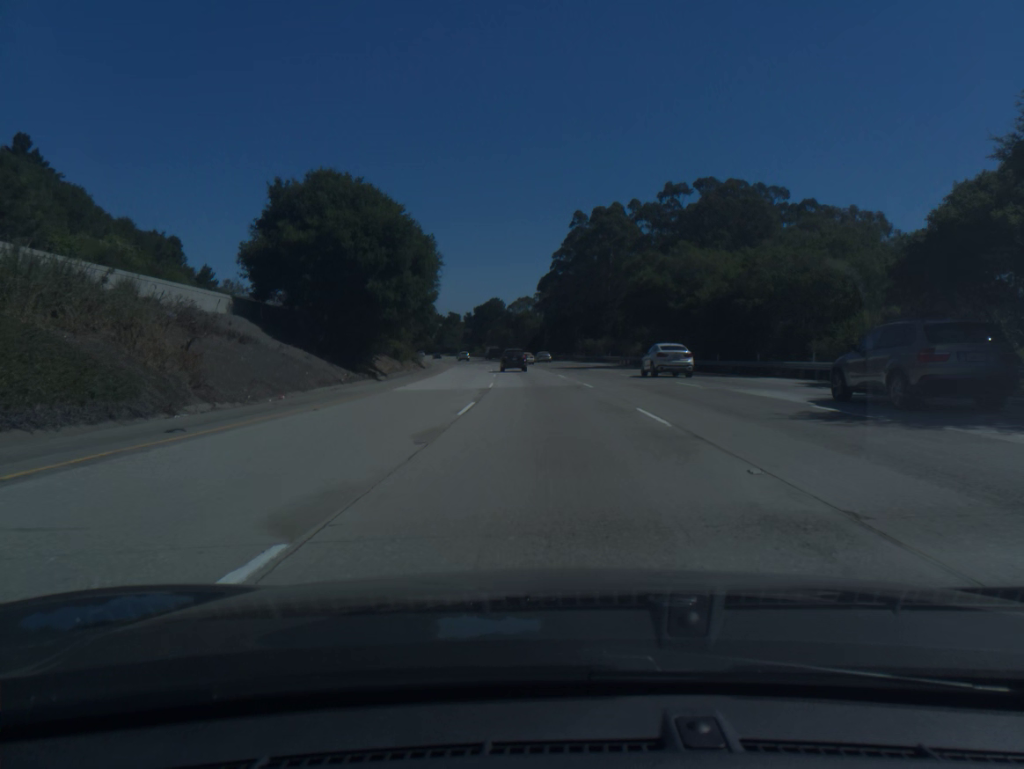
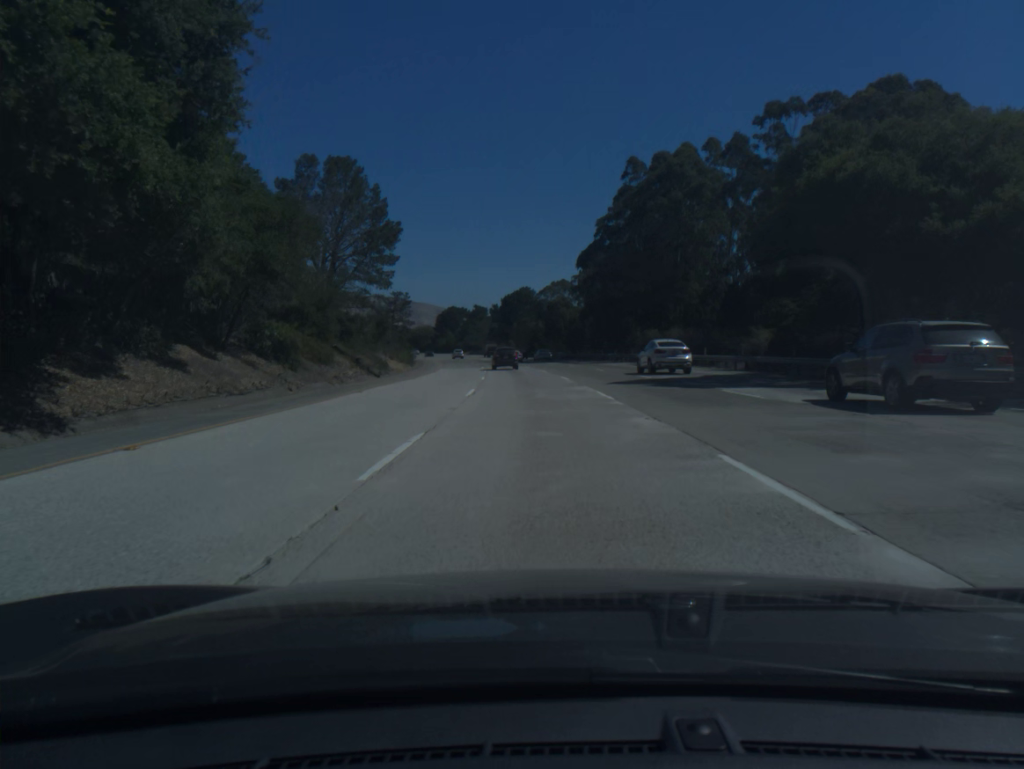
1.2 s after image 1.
(-0.7, +37.2) m; -2°
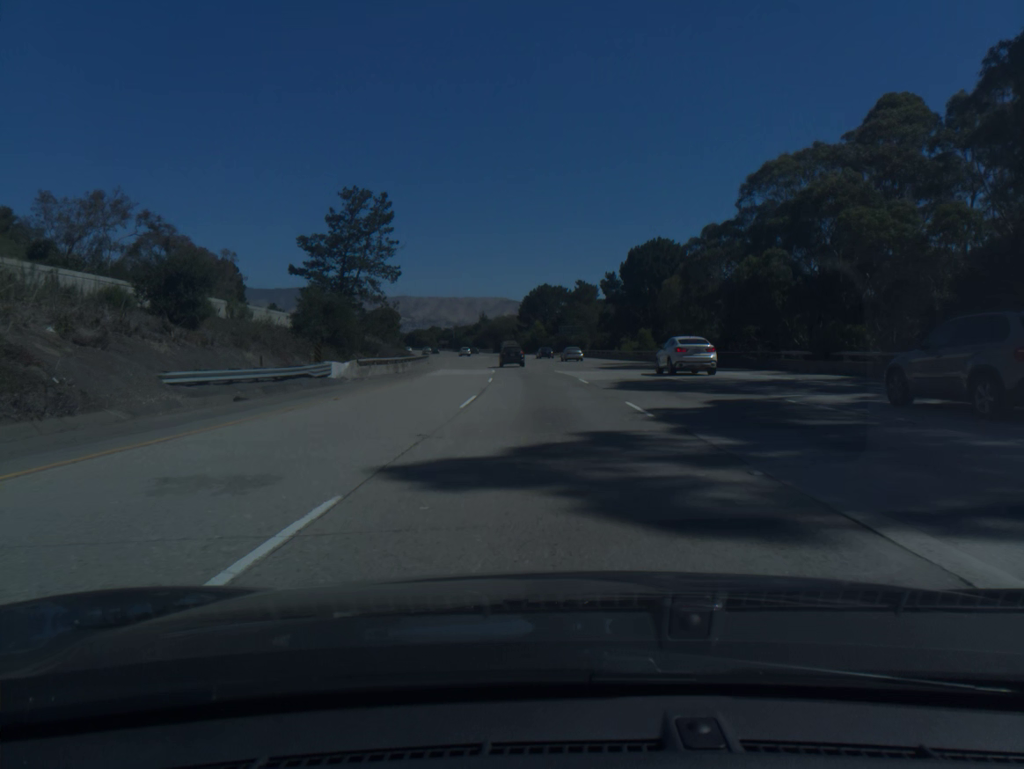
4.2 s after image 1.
(-6.8, +92.5) m; -8°
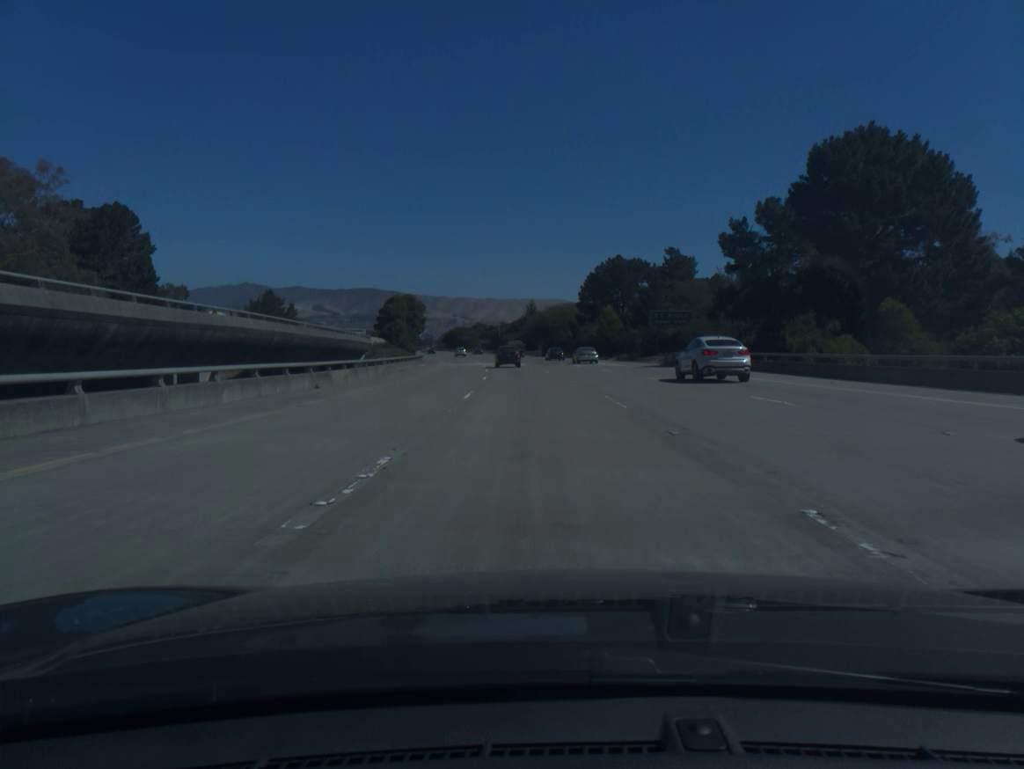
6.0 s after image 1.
(-2.0, +55.9) m; -4°
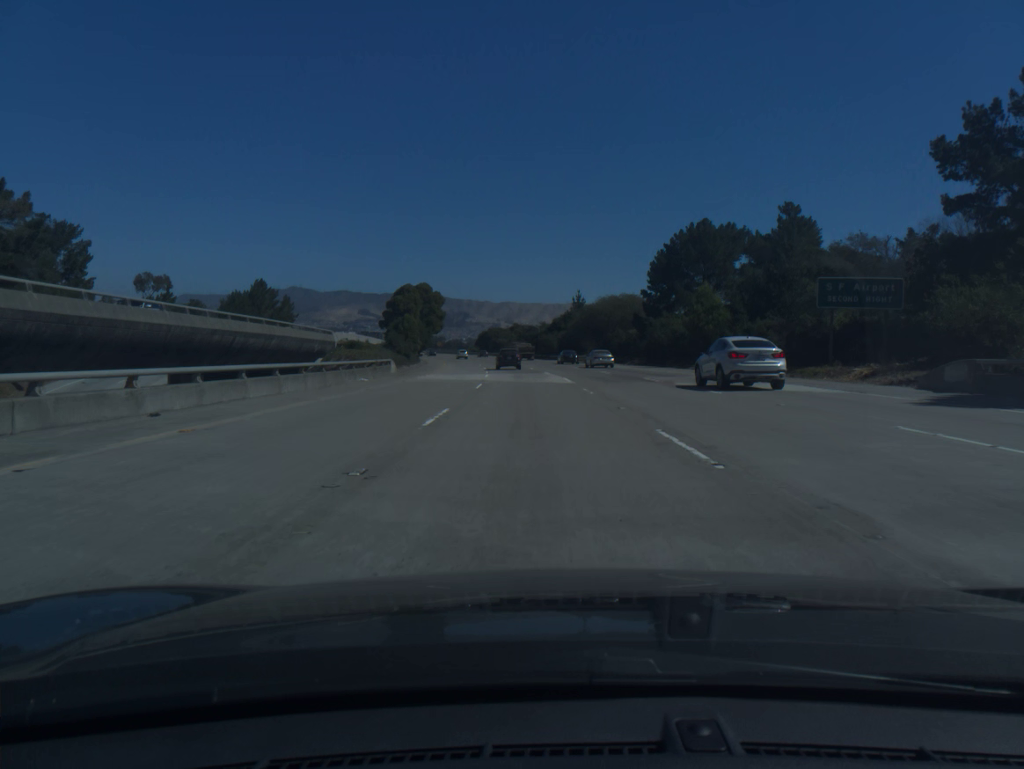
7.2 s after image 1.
(-1.0, +37.3) m; -3°
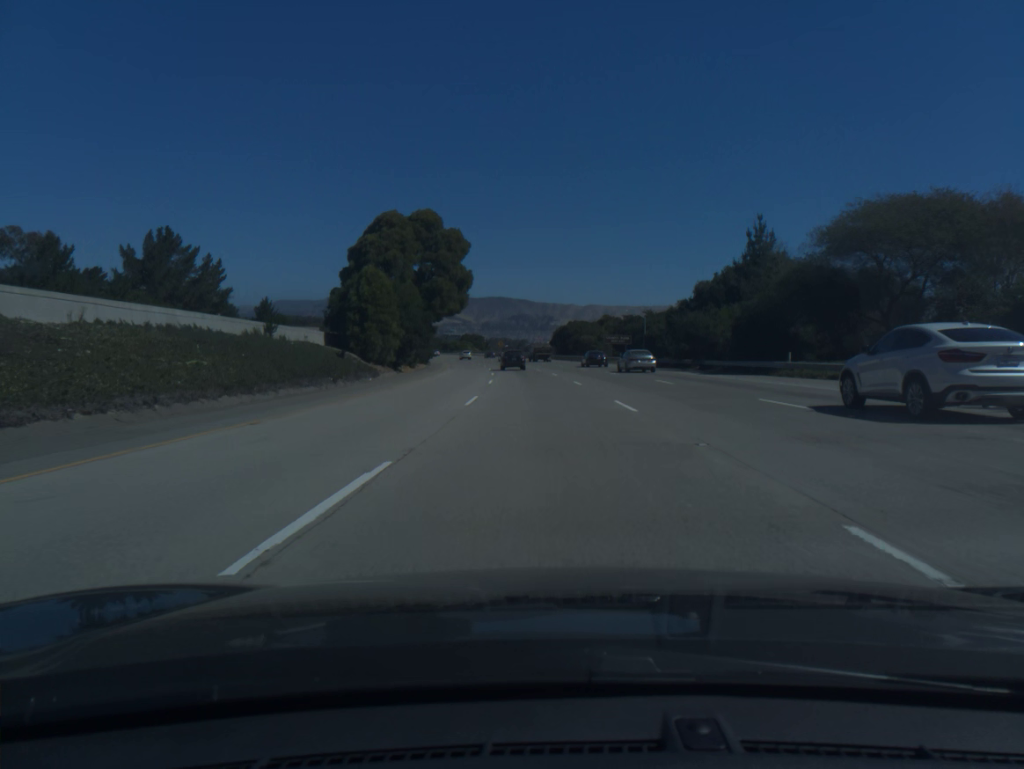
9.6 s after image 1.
(-4.1, +74.4) m; -6°
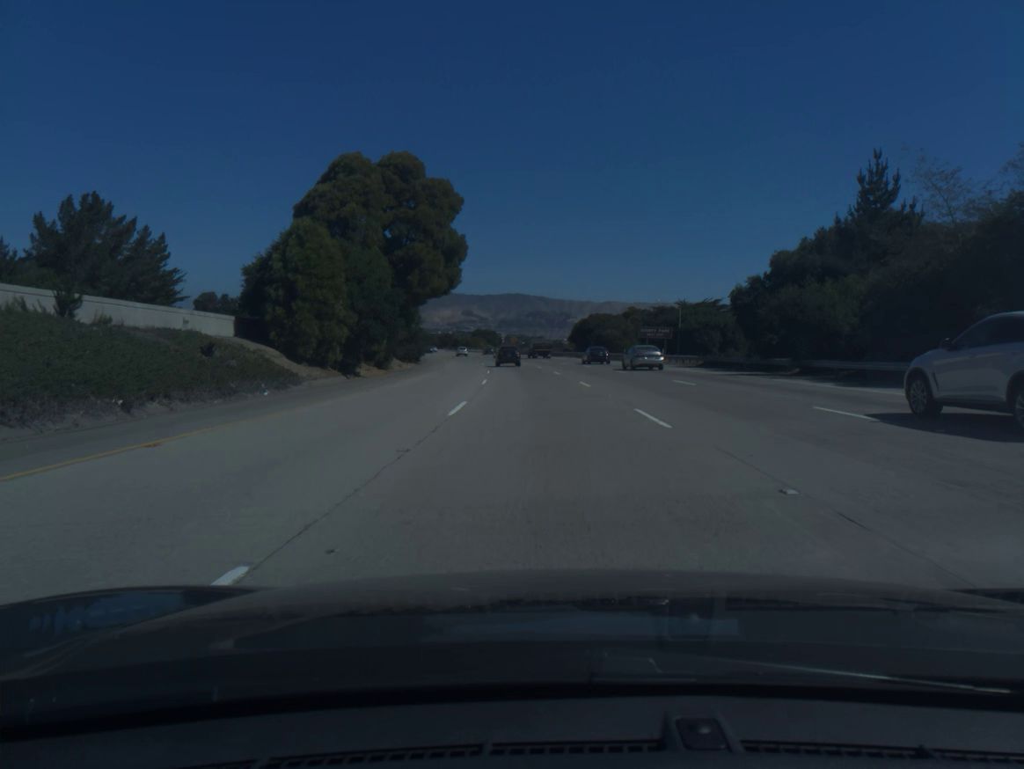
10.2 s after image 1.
(-0.2, +18.6) m; -1°
